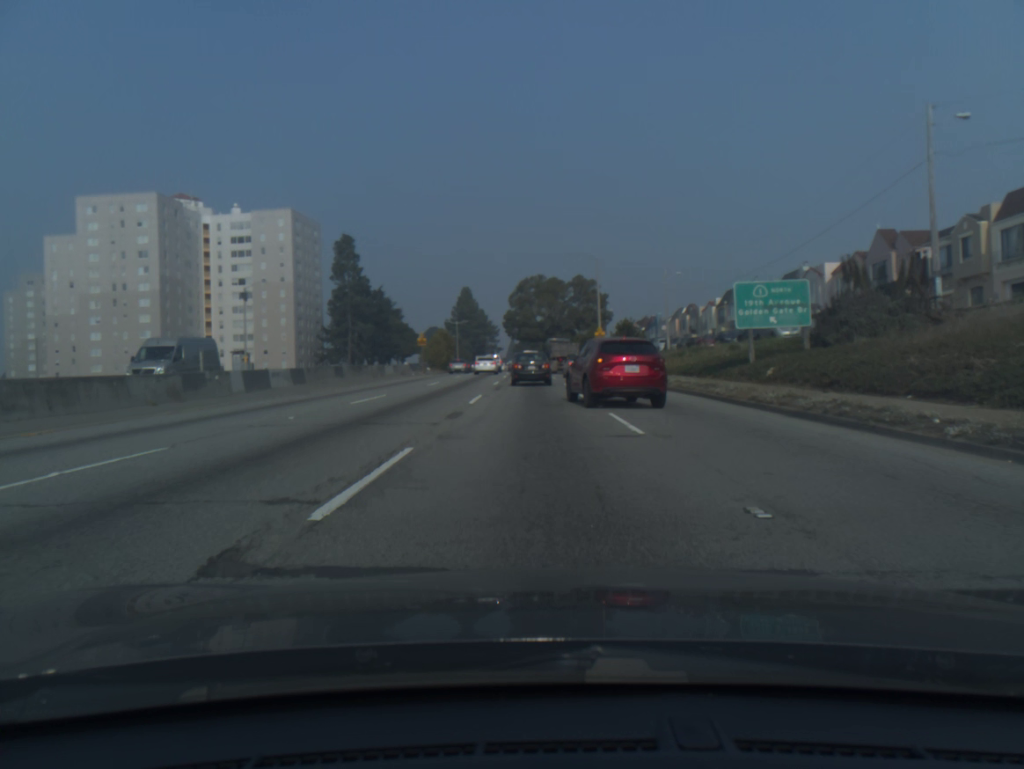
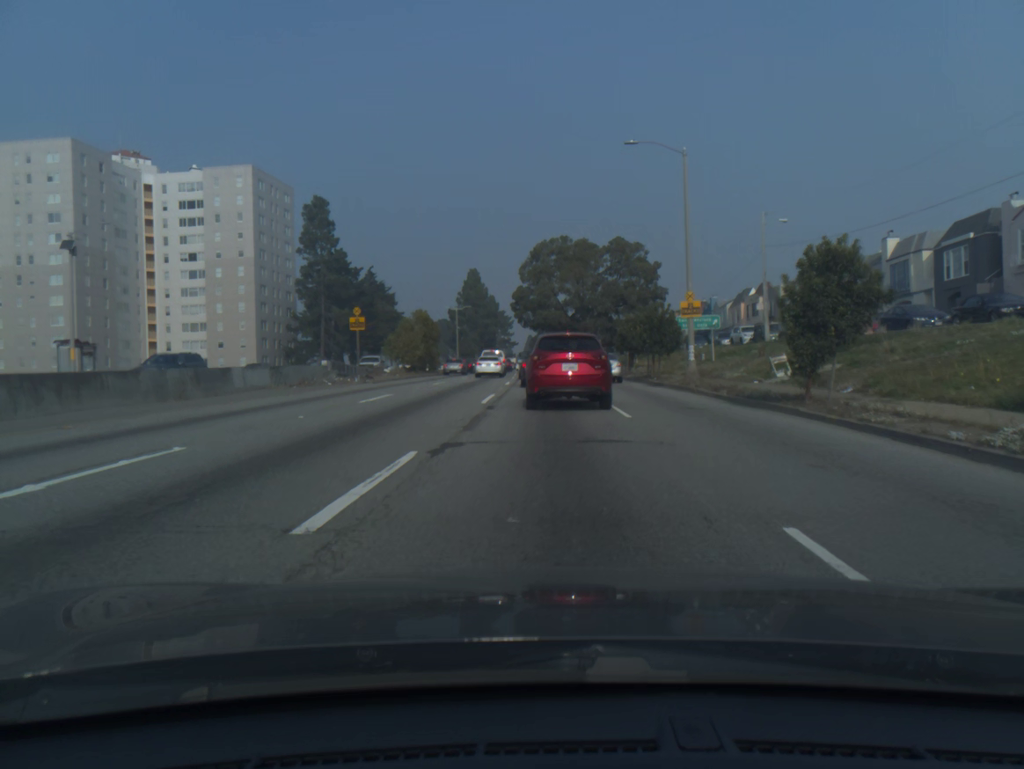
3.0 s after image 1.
(-0.4, +30.6) m; -1°
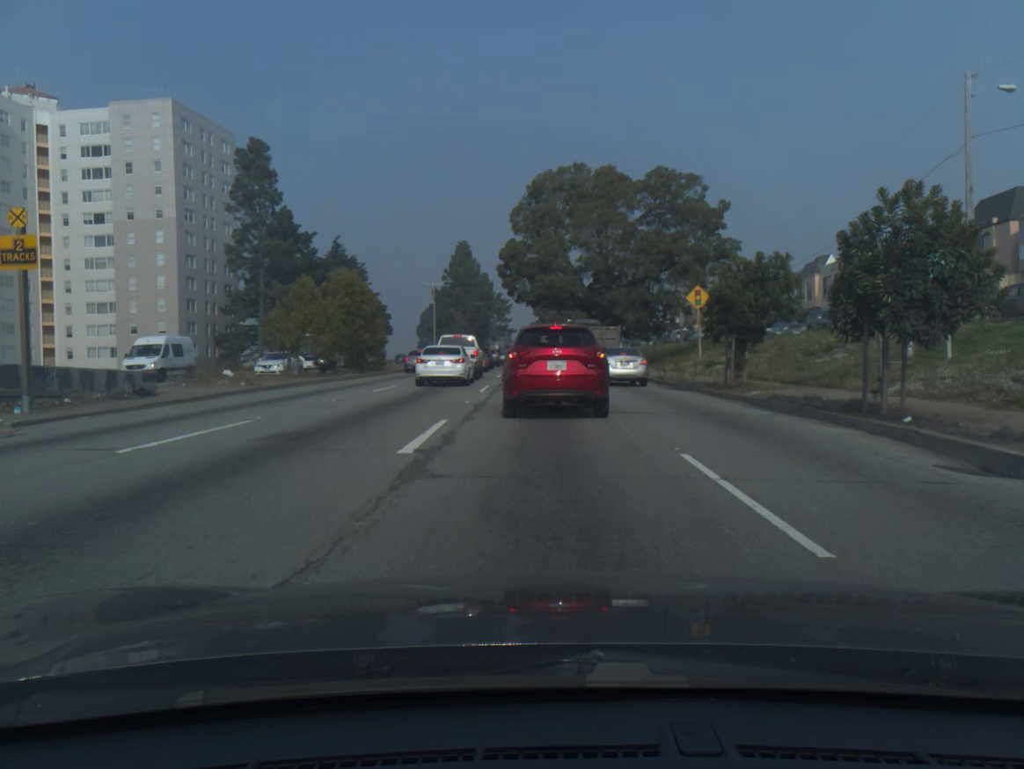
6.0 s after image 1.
(+0.1, +25.7) m; 0°
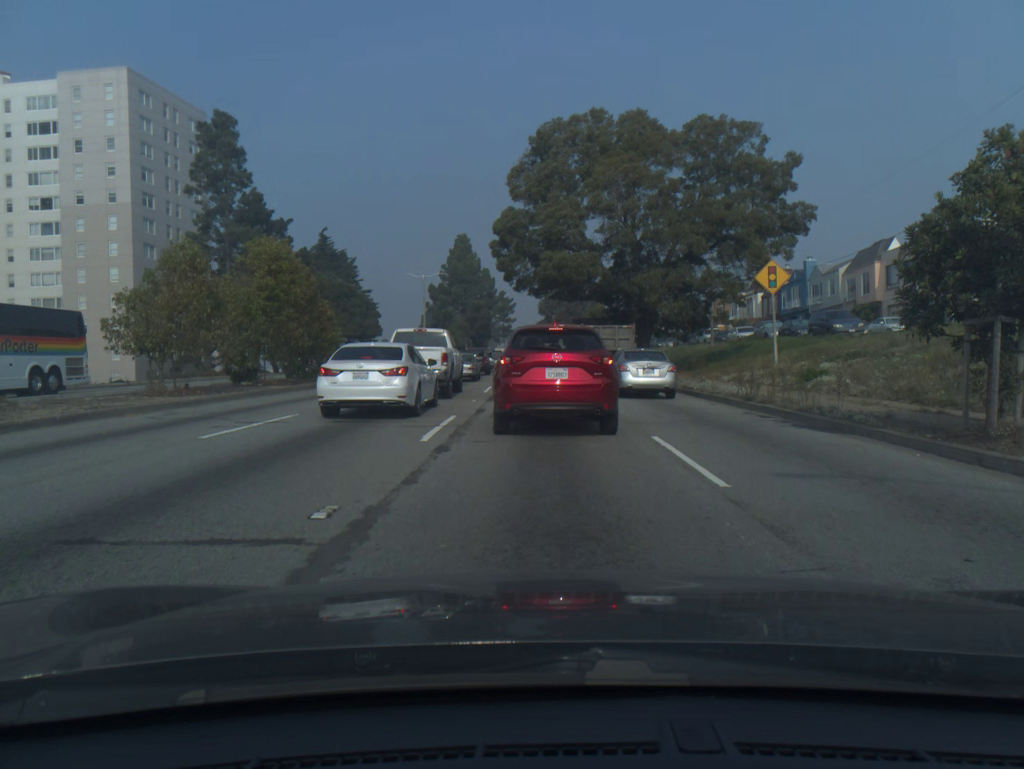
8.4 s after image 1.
(-0.1, +12.5) m; 0°
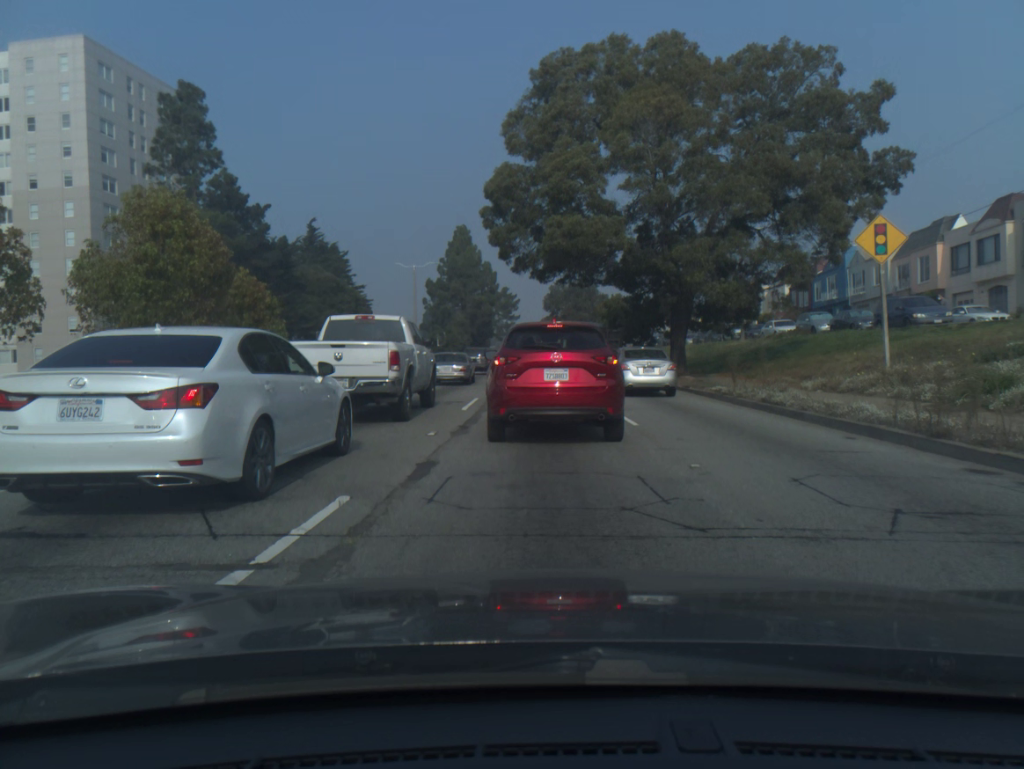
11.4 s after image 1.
(-0.1, +8.8) m; -1°
